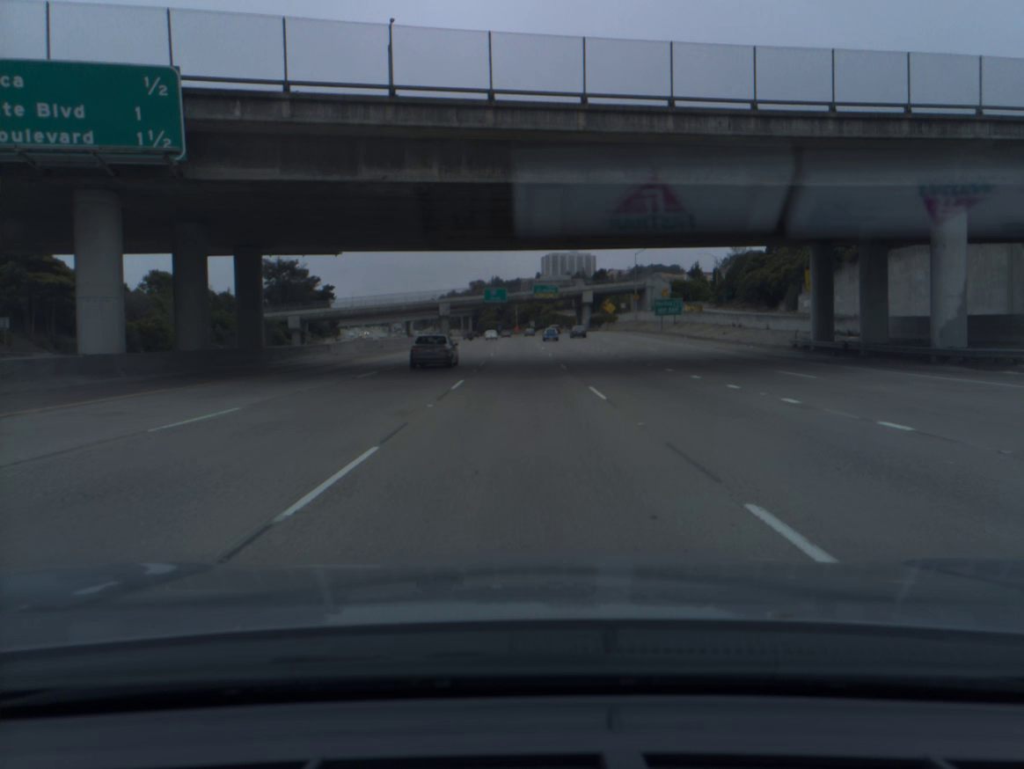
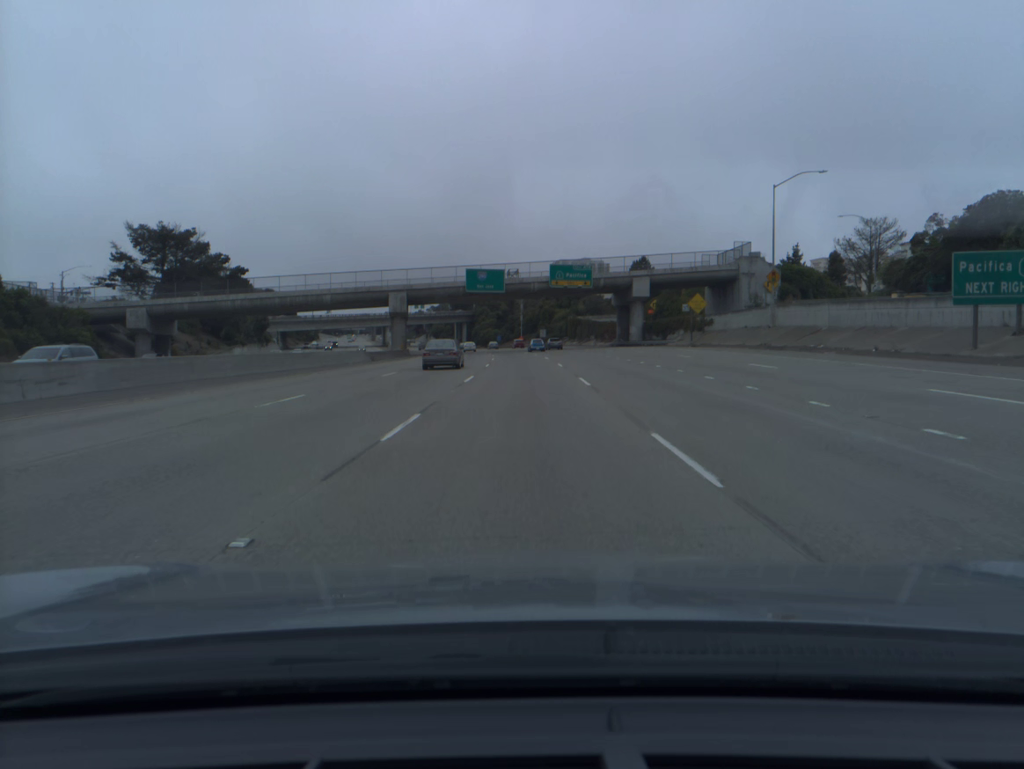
(-0.2, +68.4) m; 0°
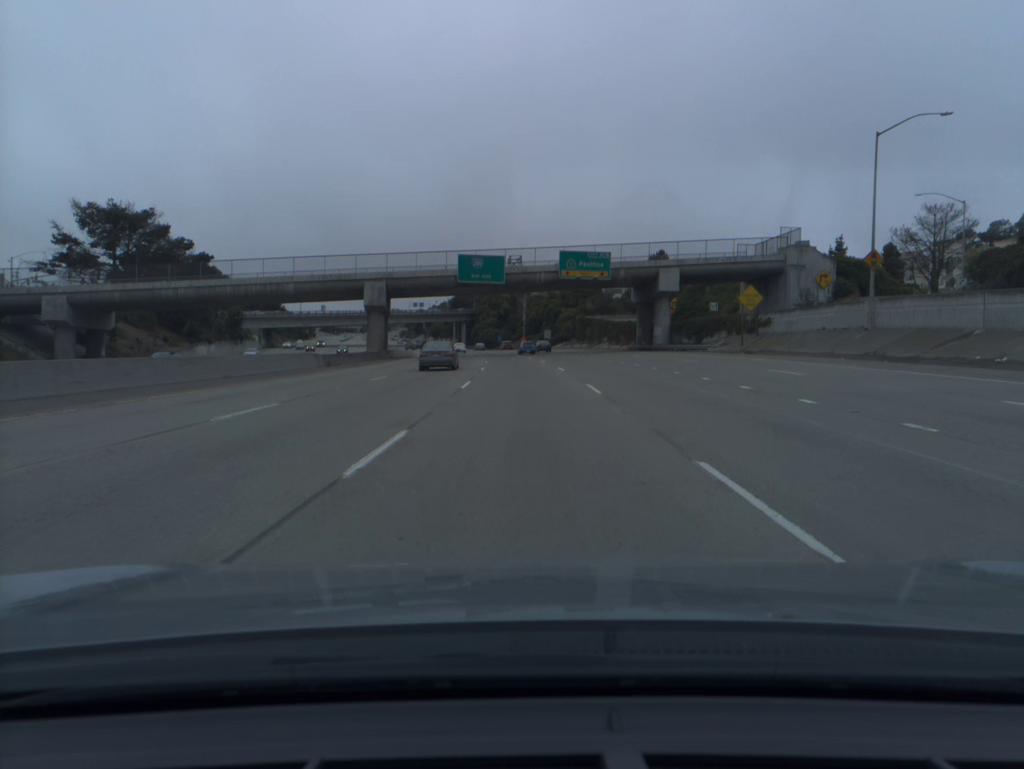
(0.0, +17.1) m; 0°
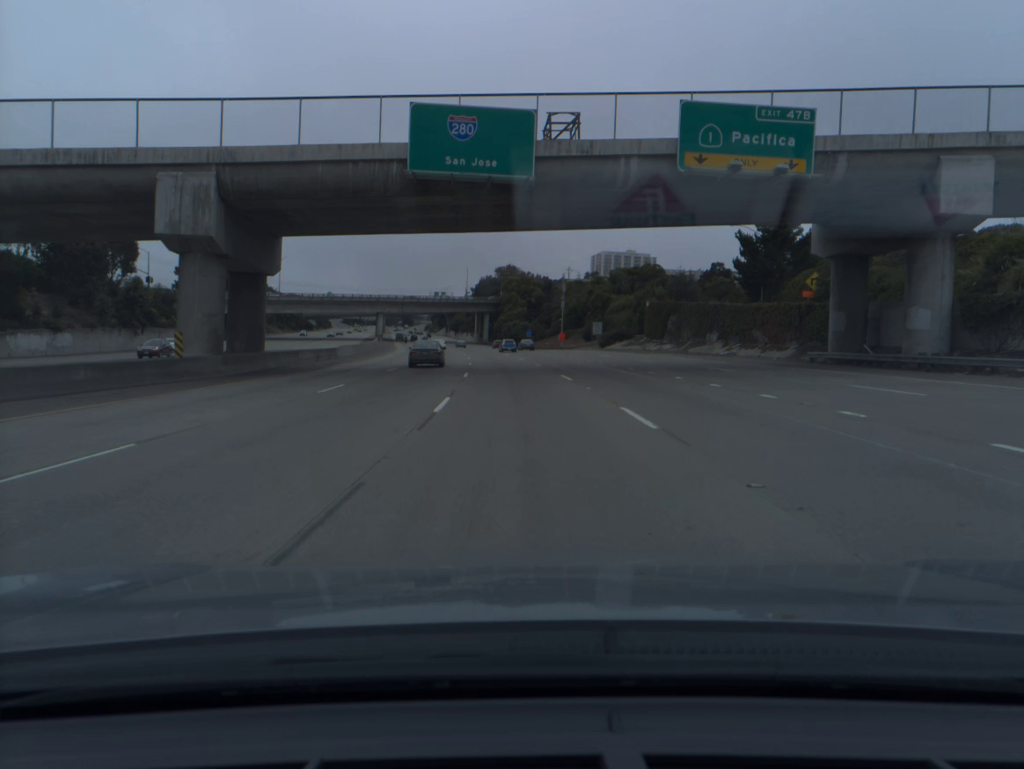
(-0.7, +51.2) m; -2°
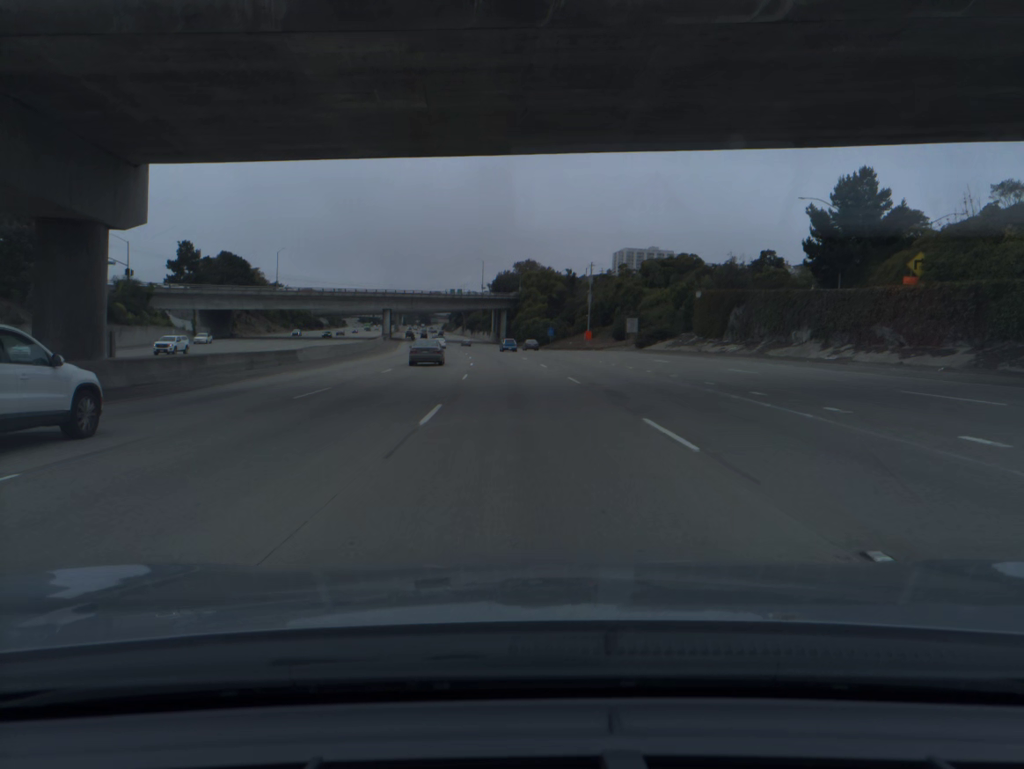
(-0.2, +17.1) m; -1°
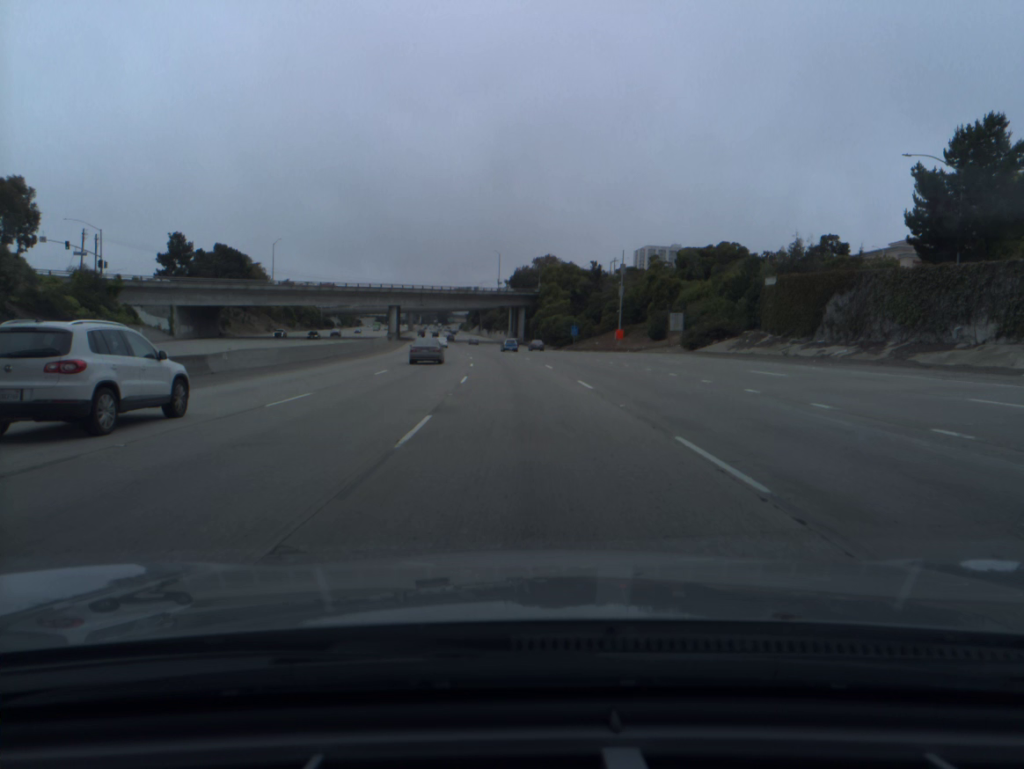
(-0.2, +17.2) m; -1°
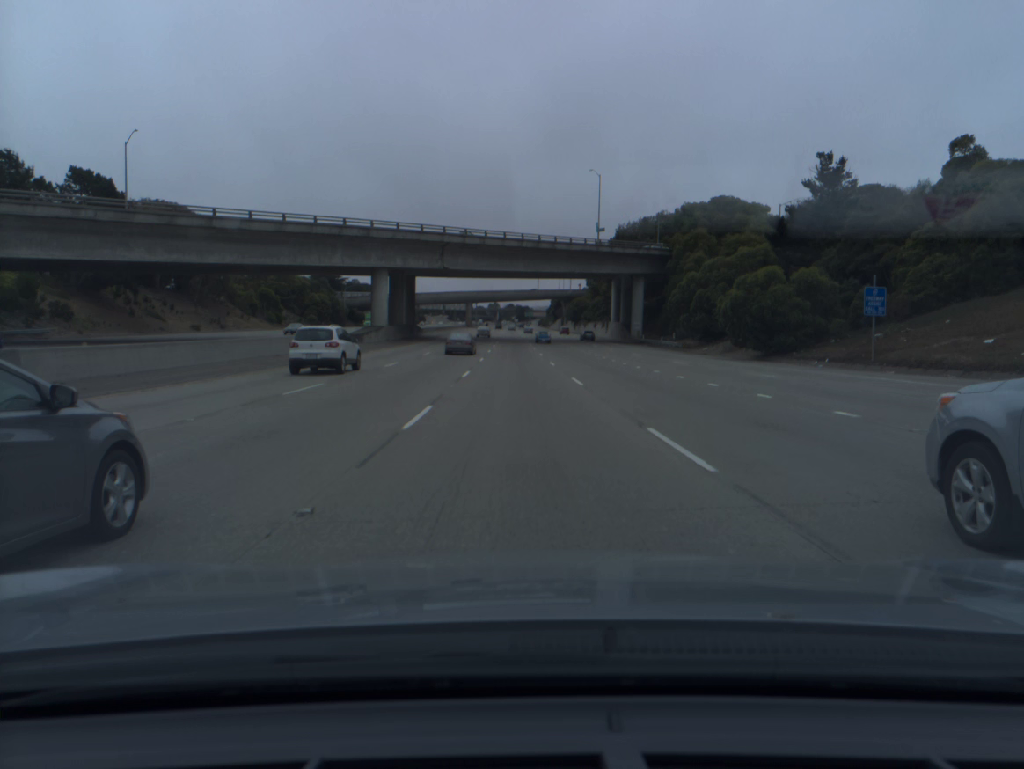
(-4.8, +86.0) m; -6°
